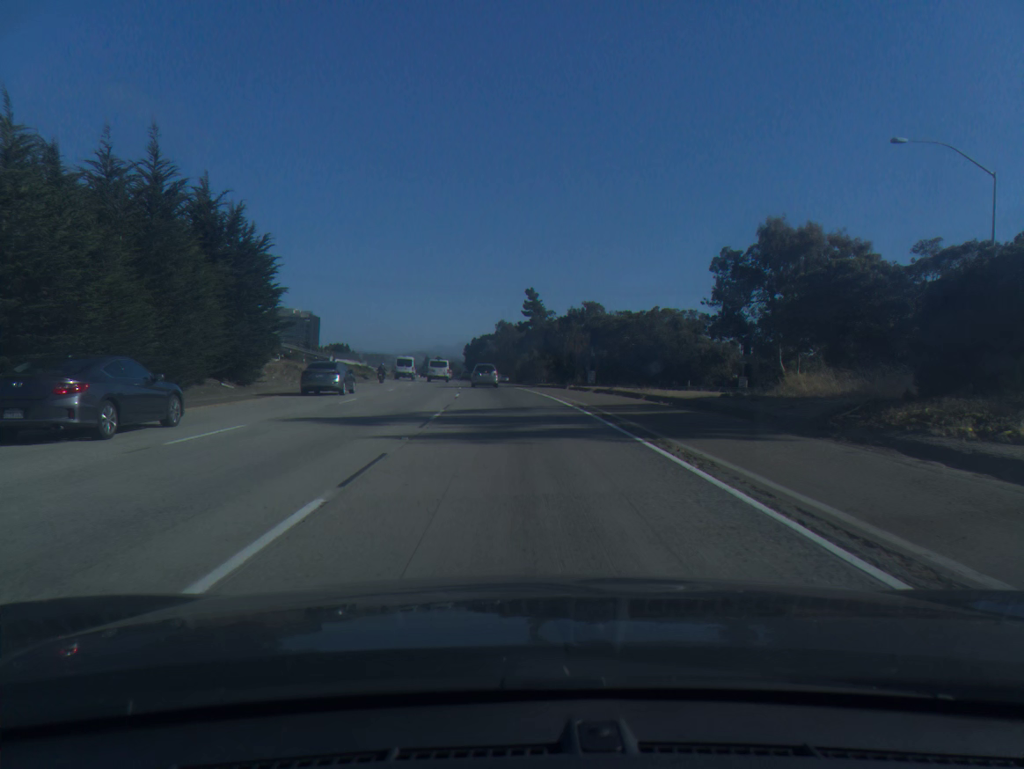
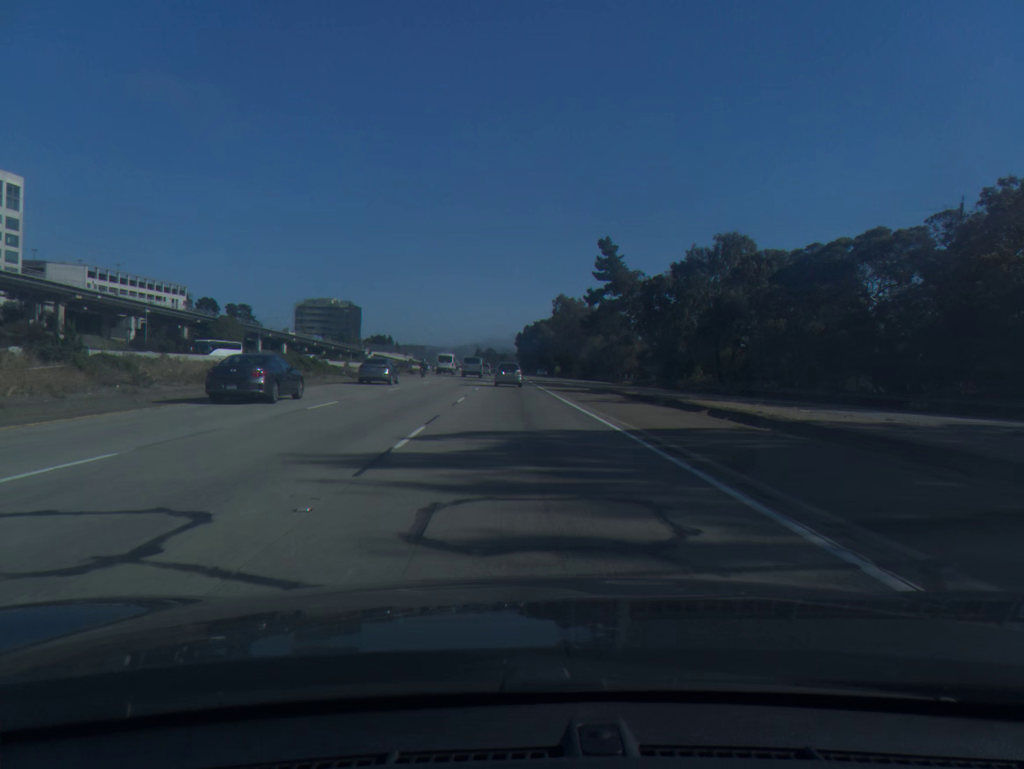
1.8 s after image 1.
(-1.6, +49.1) m; -3°
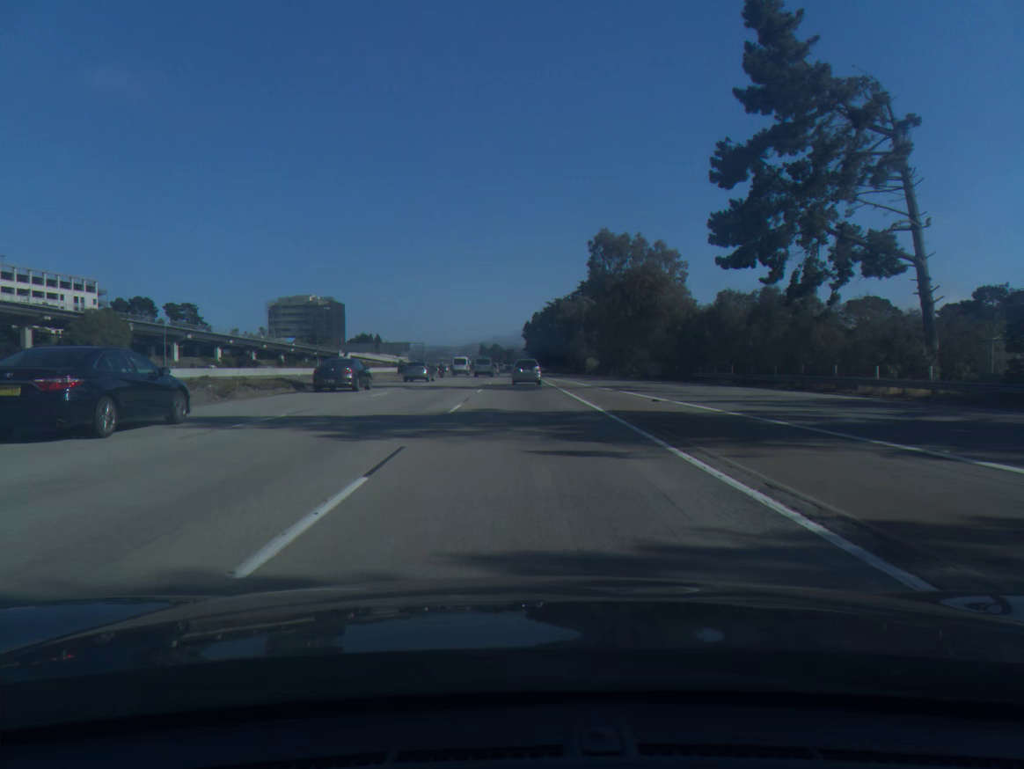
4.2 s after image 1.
(-0.3, +63.8) m; 0°
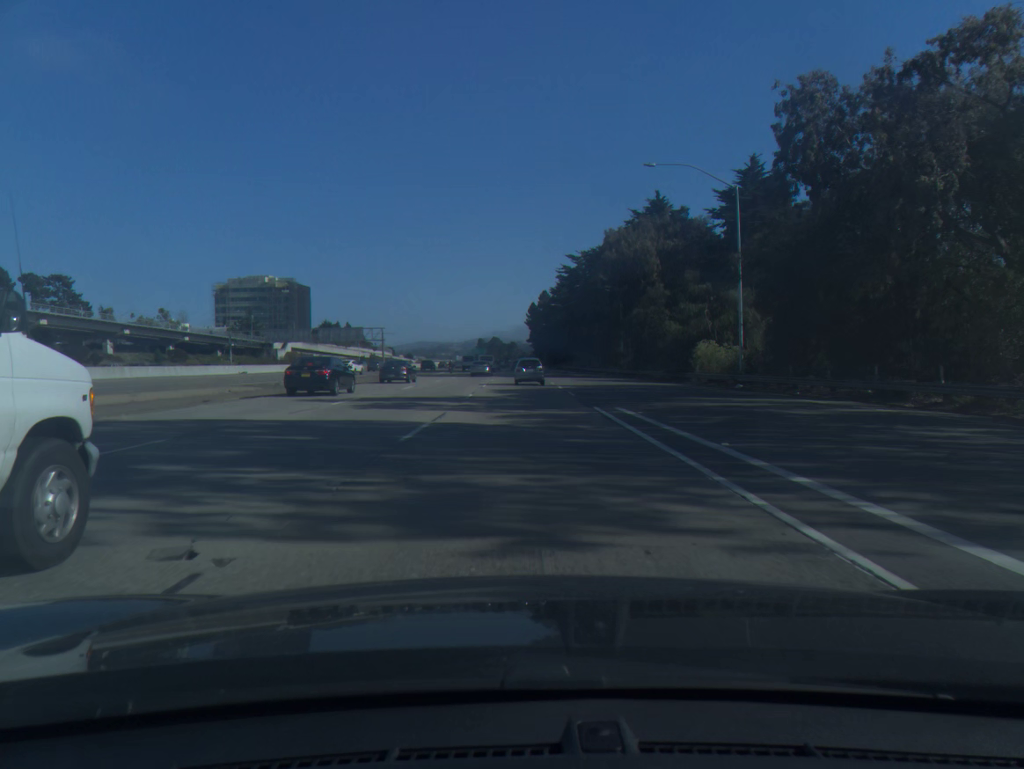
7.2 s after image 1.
(-0.1, +77.5) m; 0°
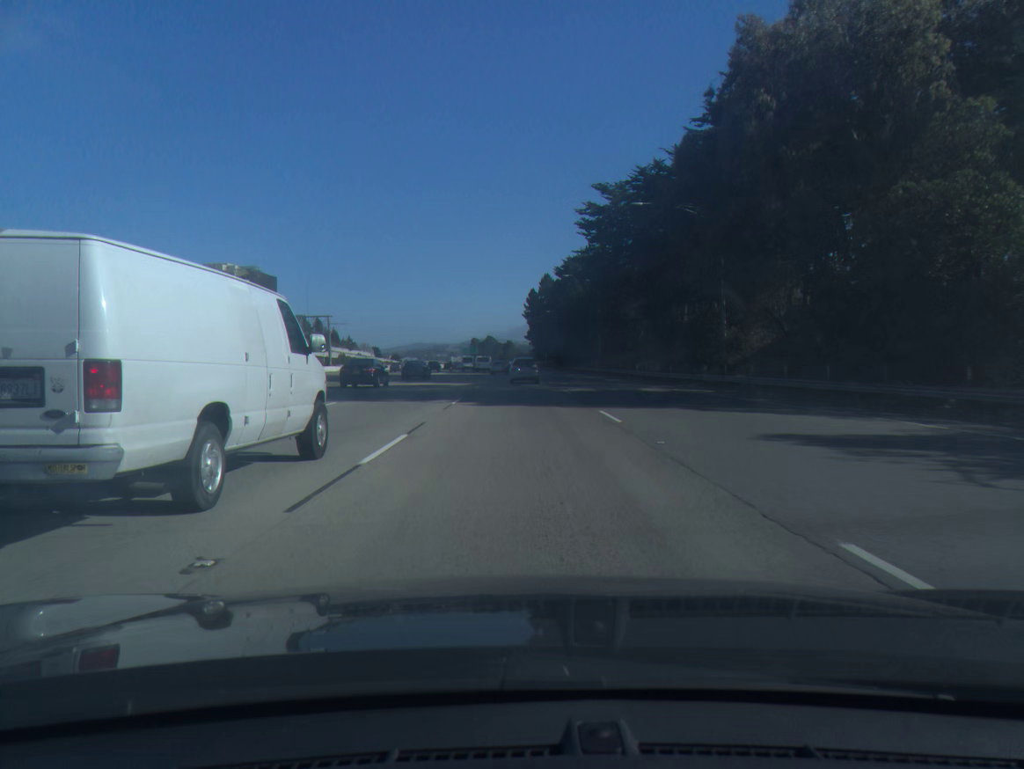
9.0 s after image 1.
(+0.1, +45.8) m; 0°
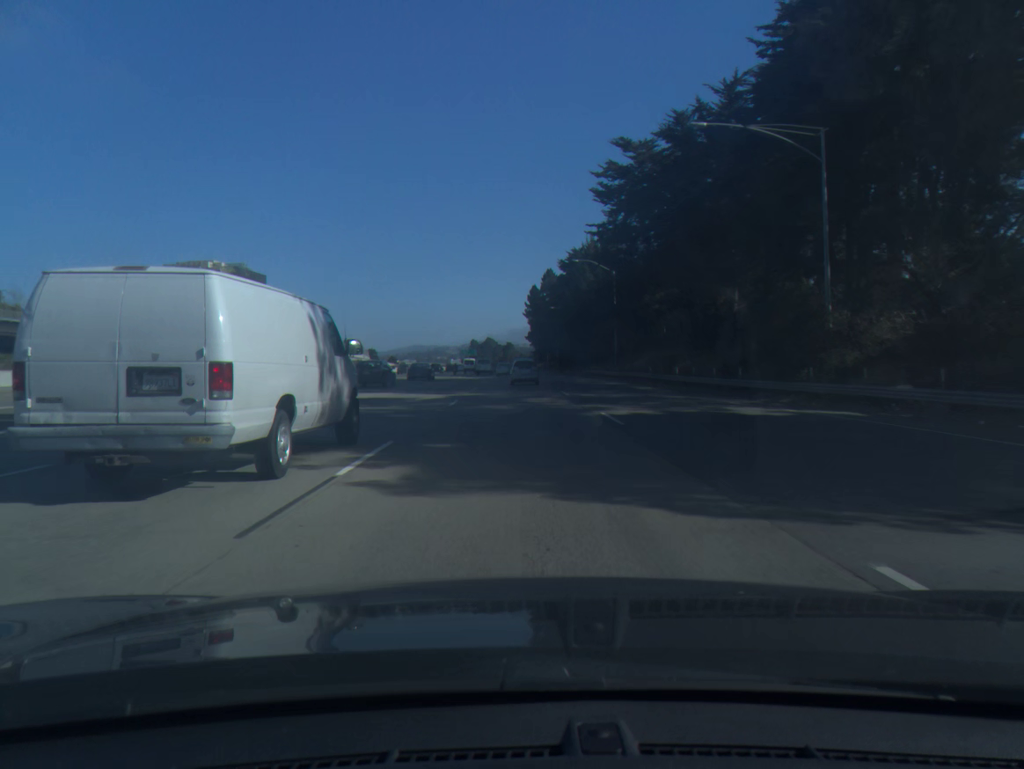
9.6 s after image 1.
(0.0, +15.2) m; 0°
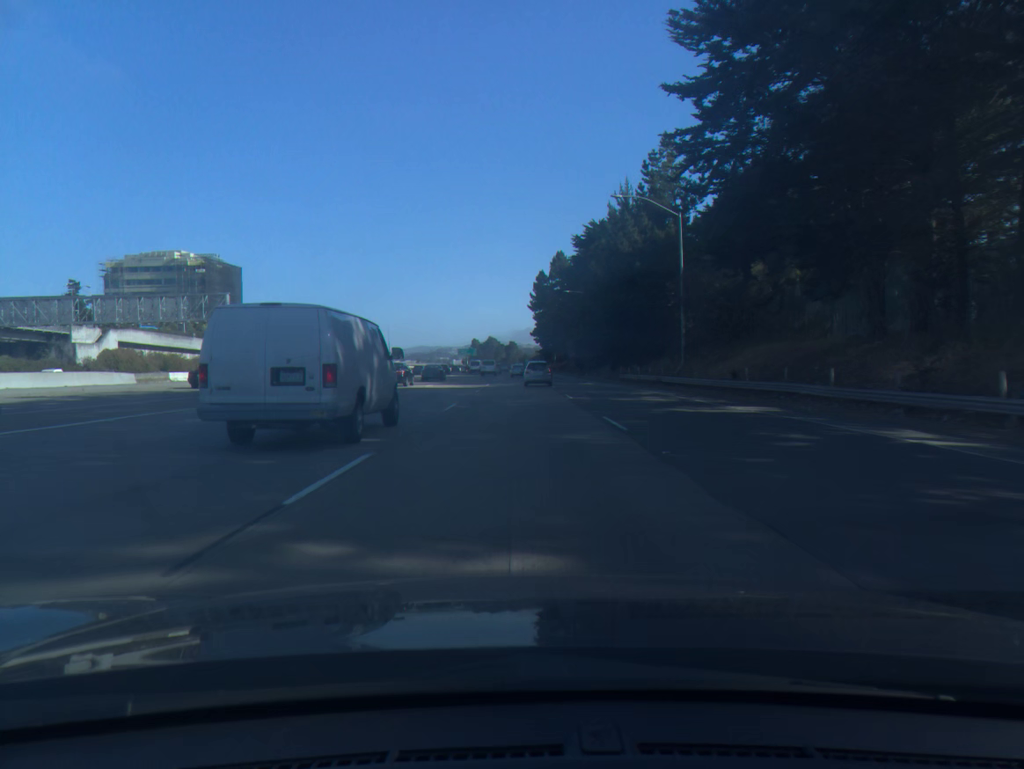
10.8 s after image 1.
(-0.1, +30.2) m; 0°
